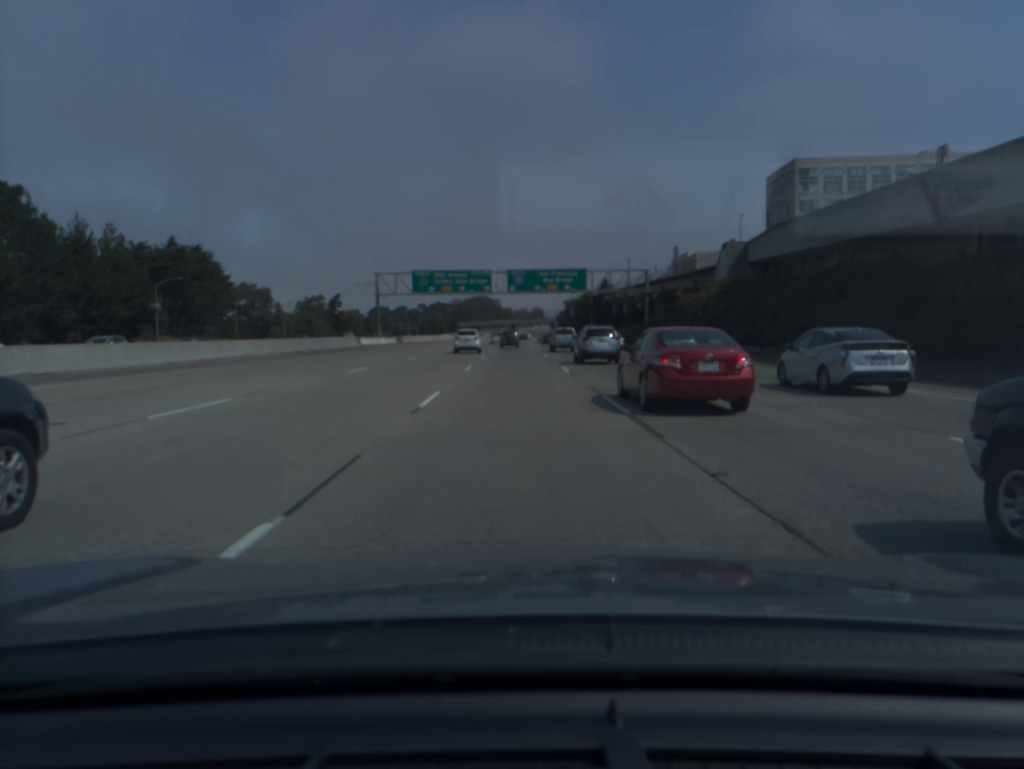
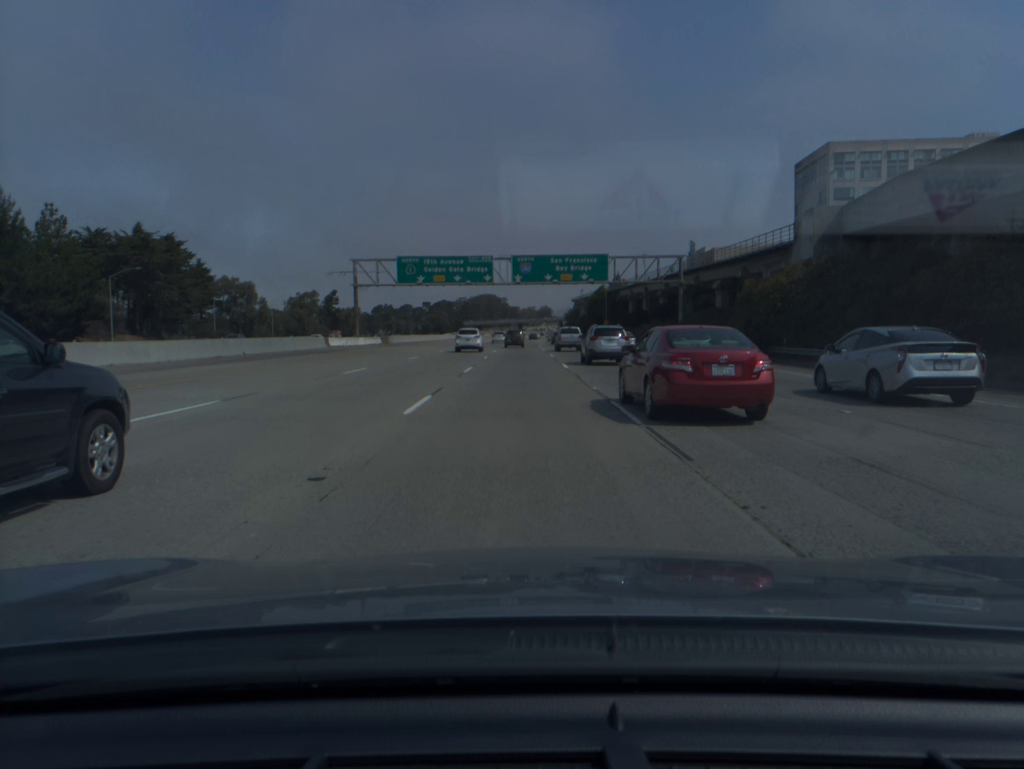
(-0.1, +16.0) m; -1°
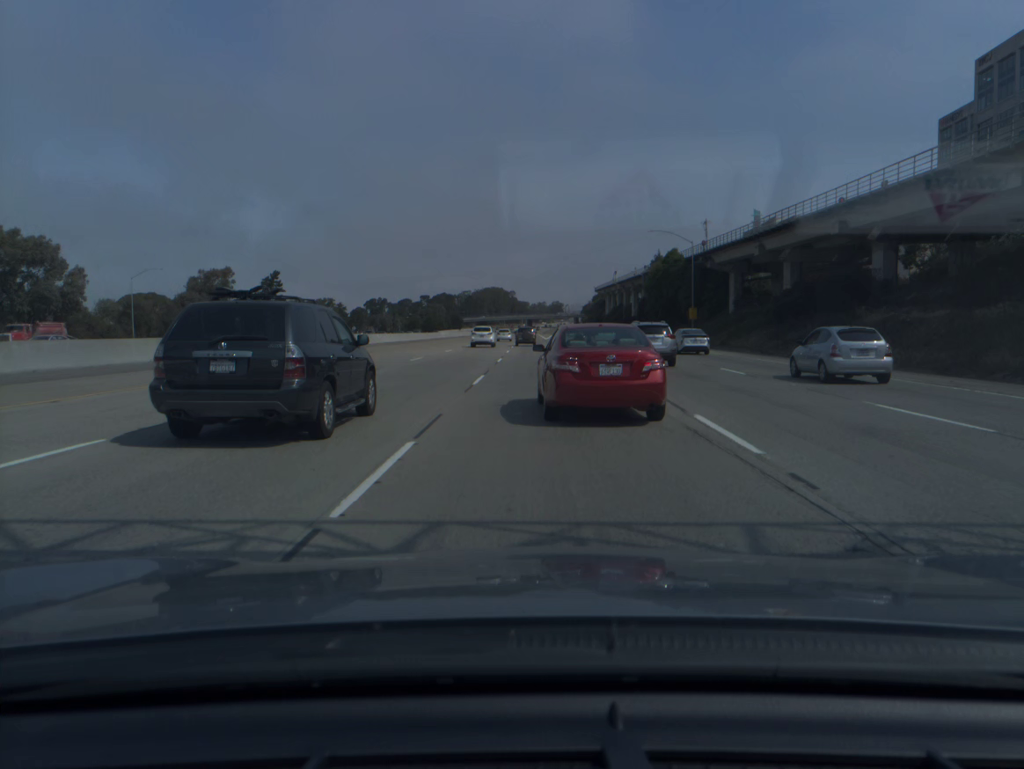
(-1.0, +78.9) m; -1°
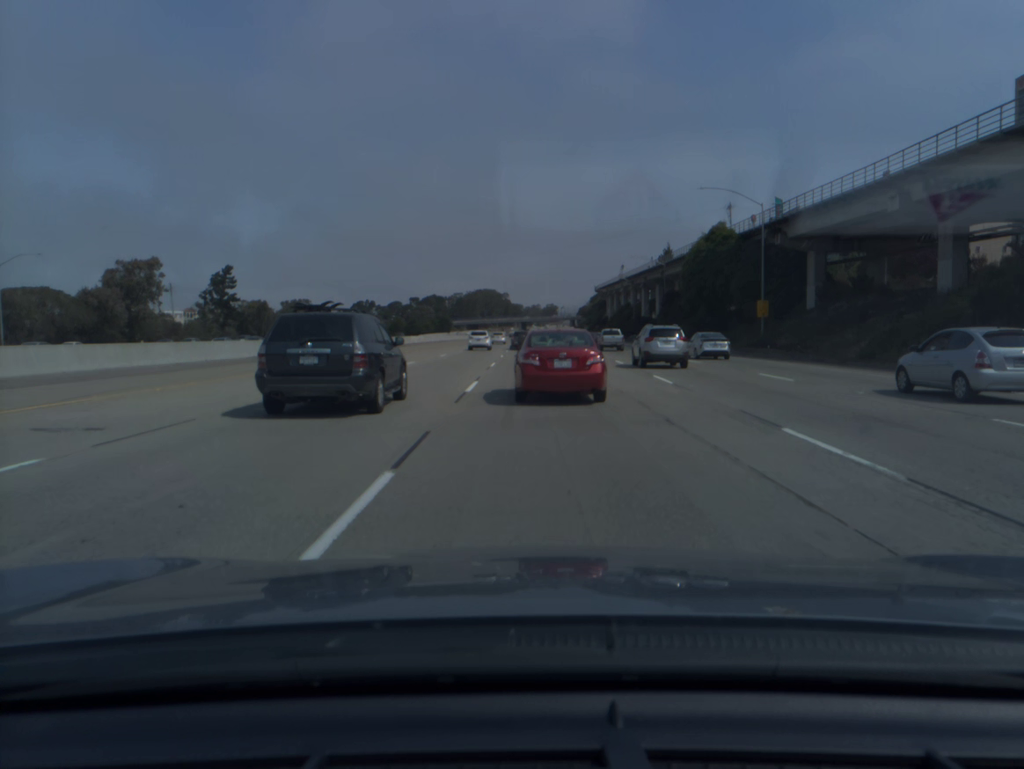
(+0.1, +30.4) m; +1°
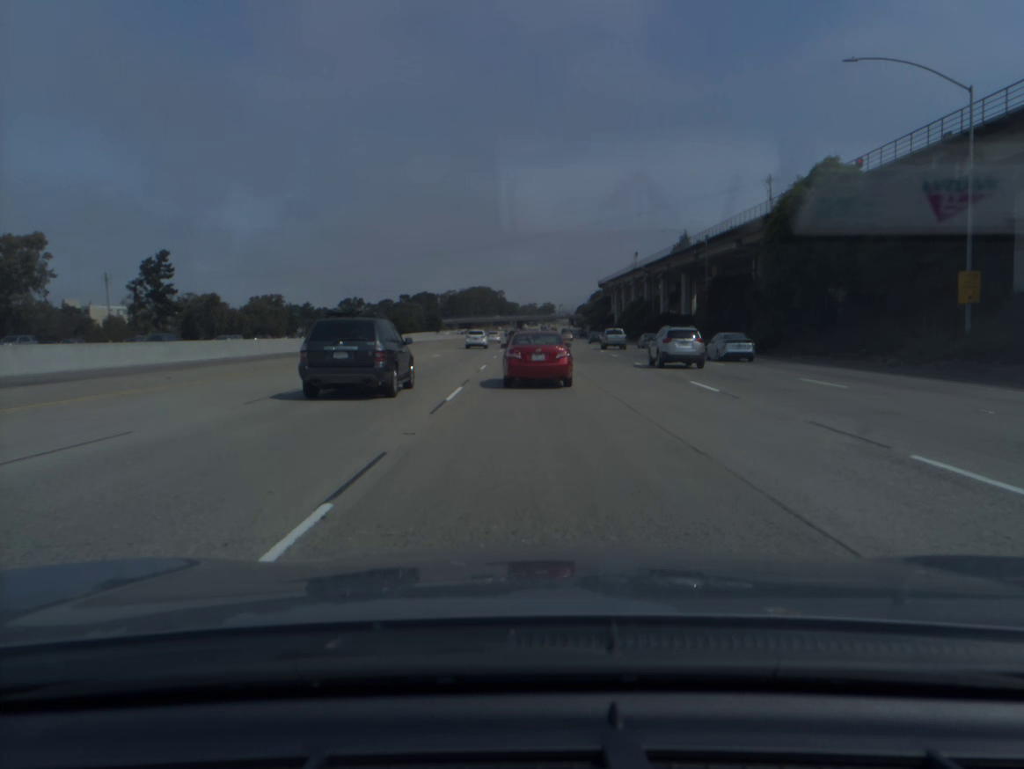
(+0.1, +30.4) m; 0°
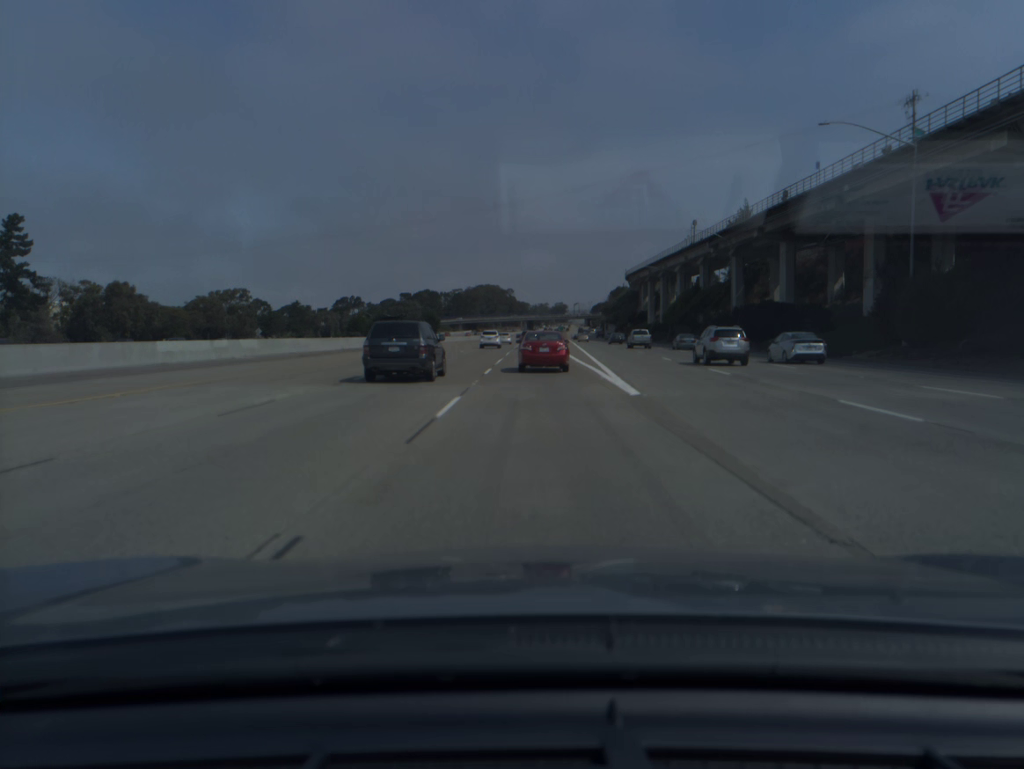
(-0.2, +46.2) m; -1°
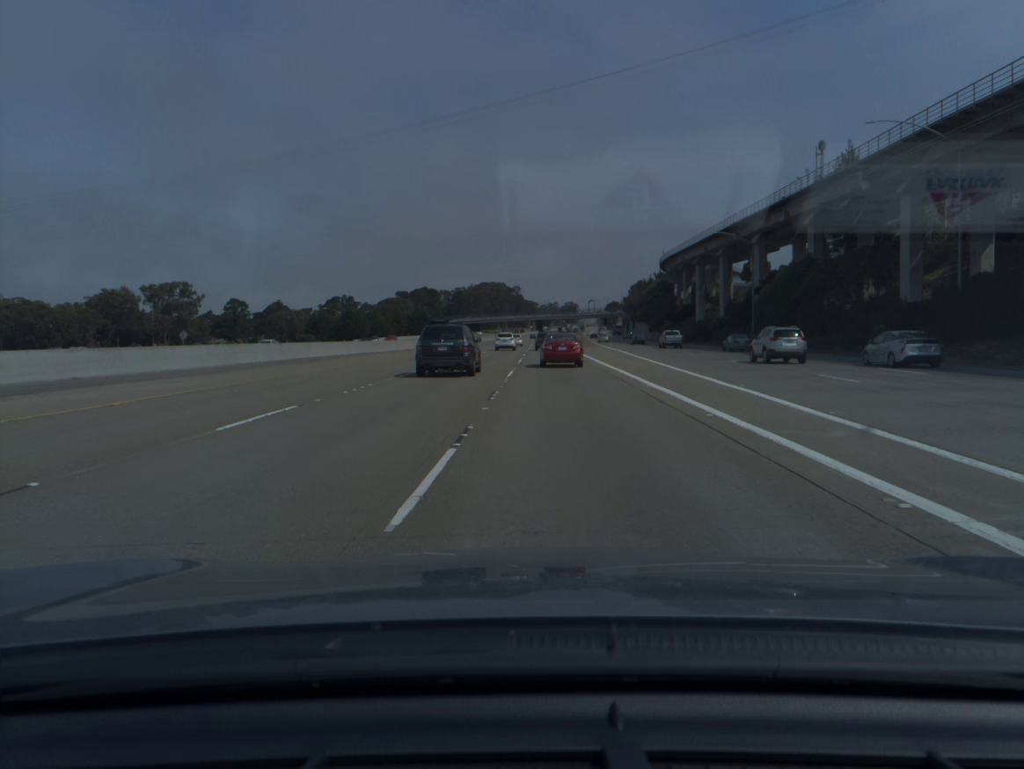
(-0.2, +47.2) m; -1°
